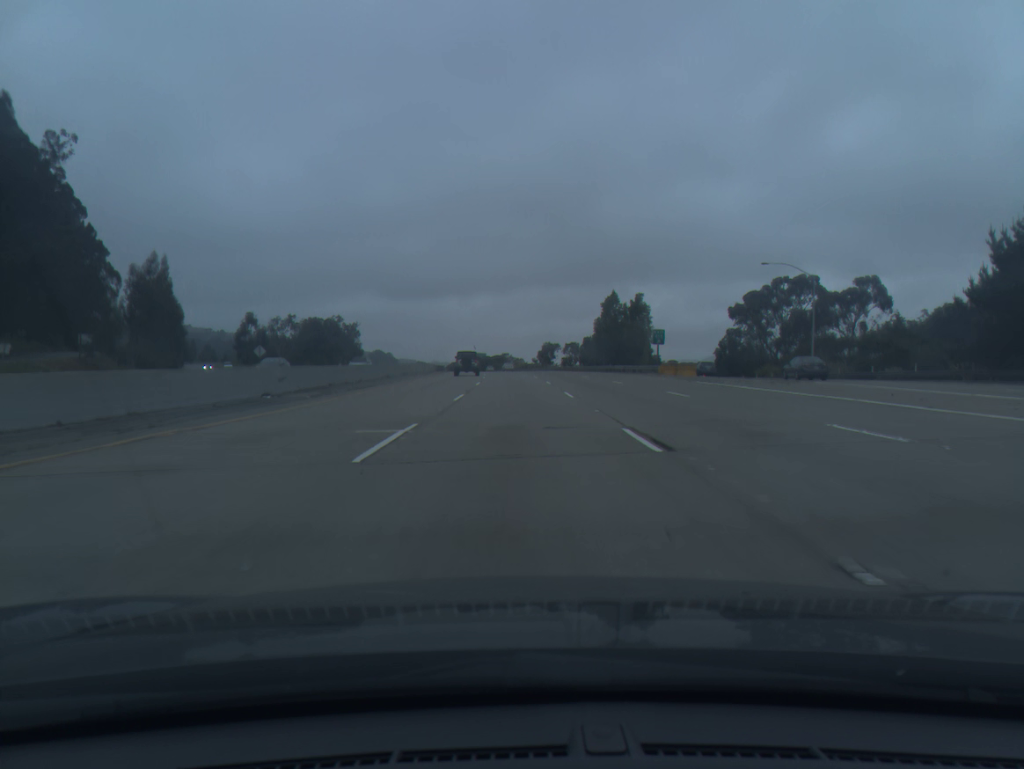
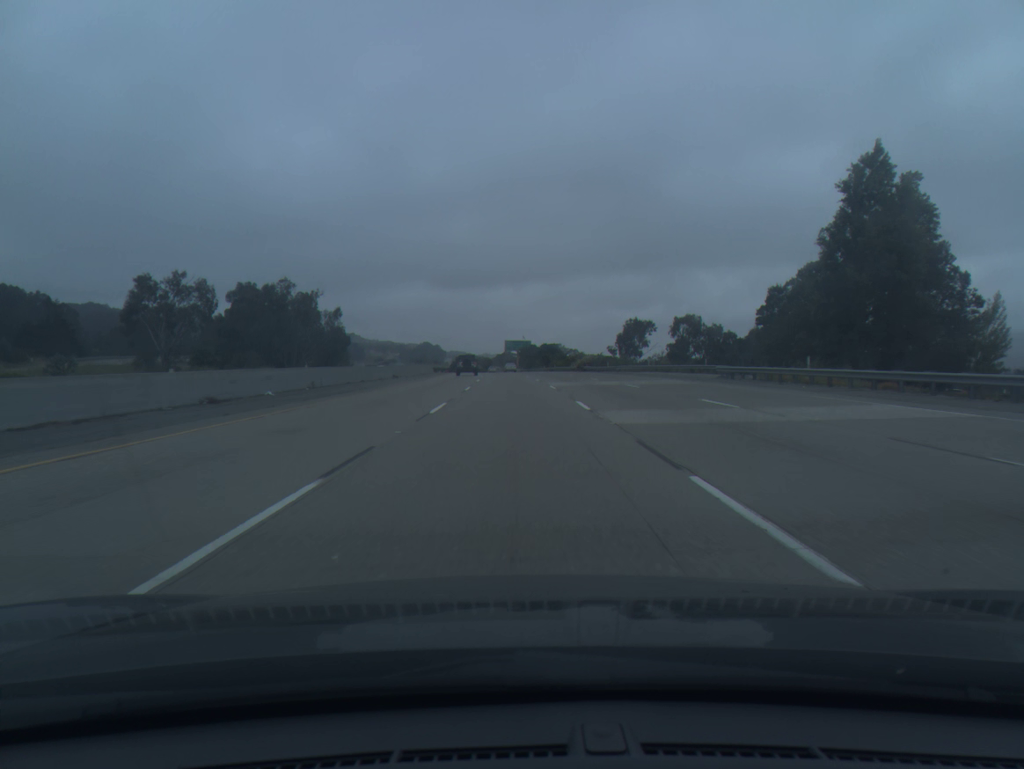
(-2.4, +93.3) m; -4°
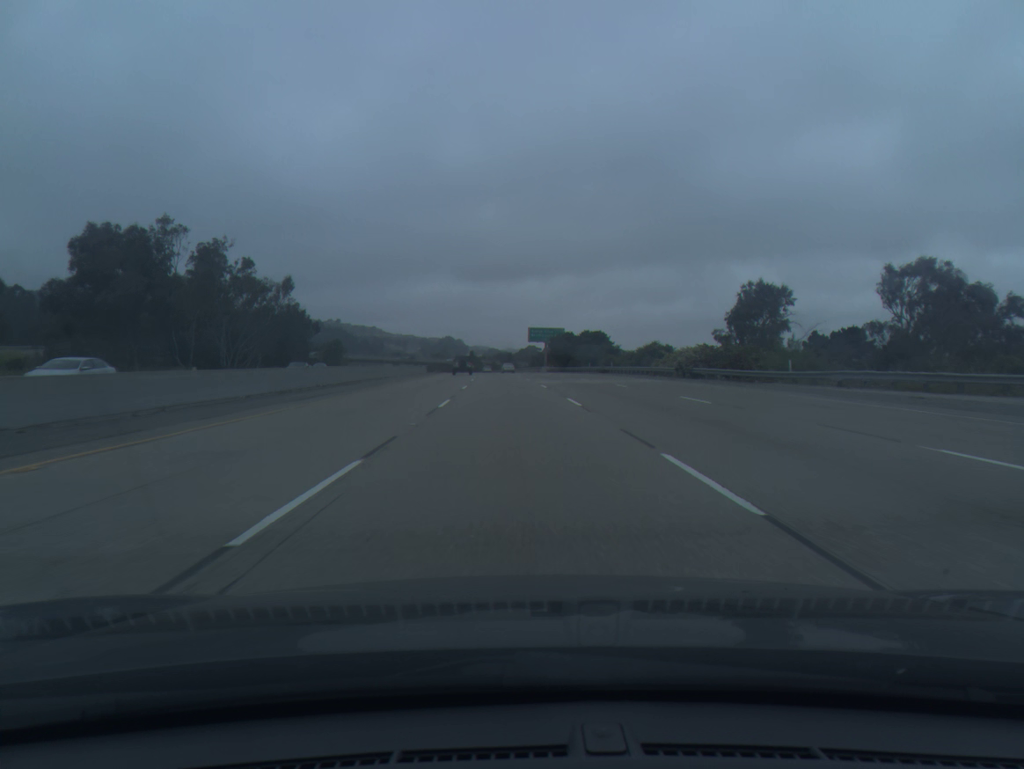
(-1.1, +56.4) m; -2°
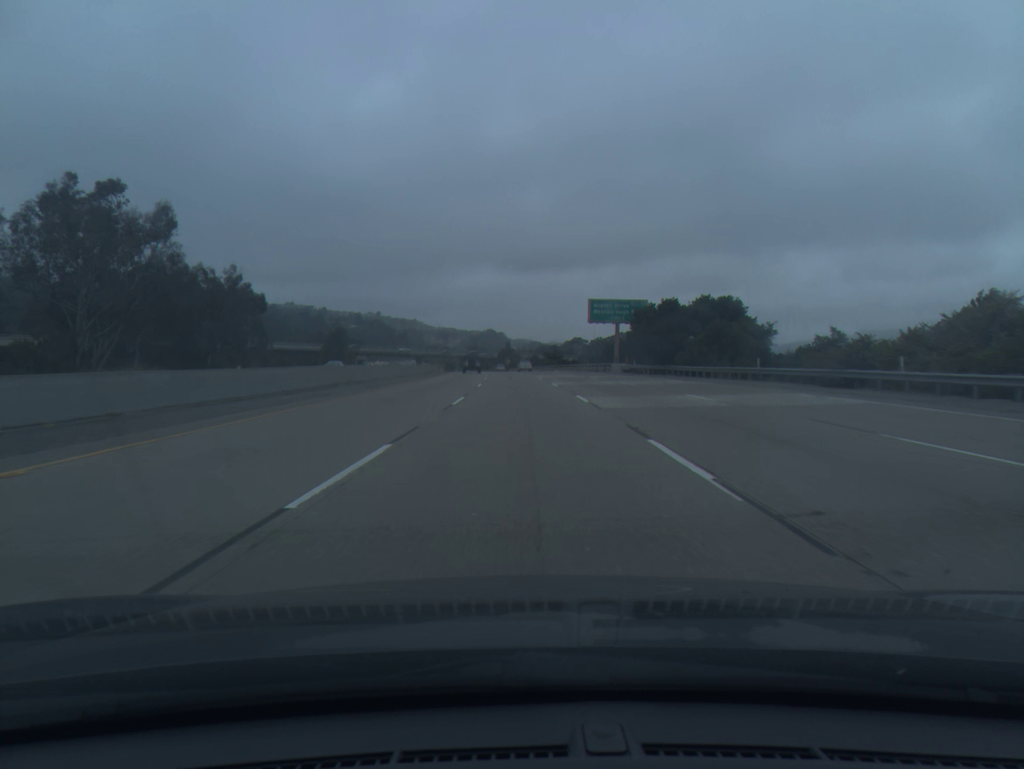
(-1.4, +56.5) m; -3°
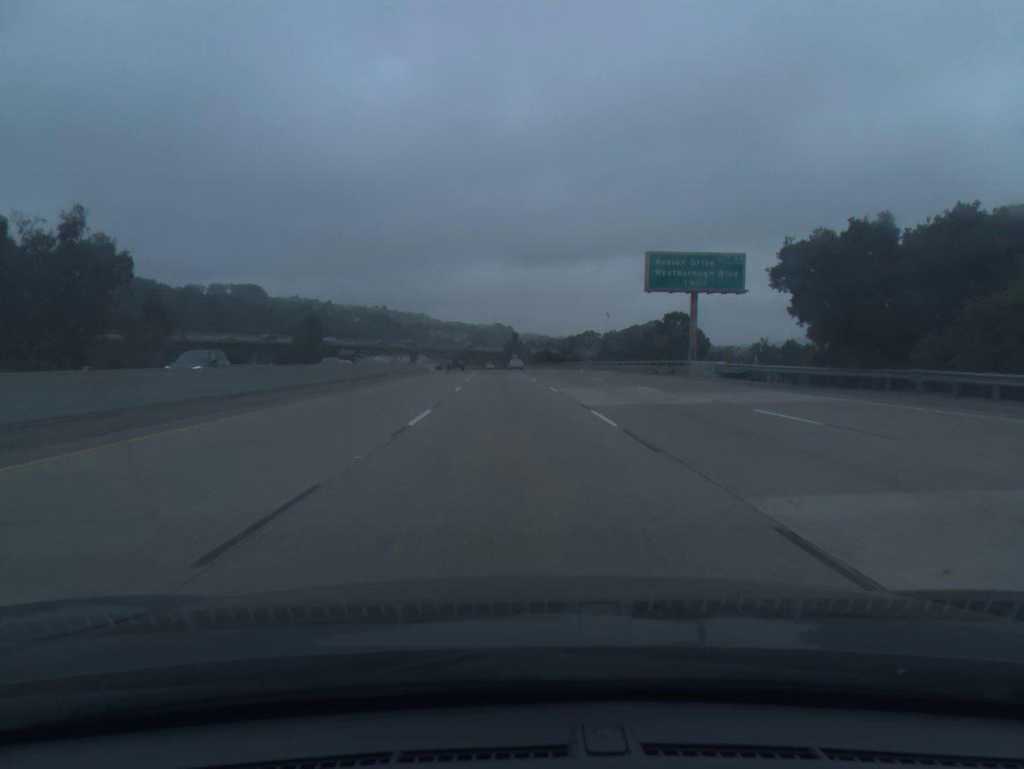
(-0.1, +37.6) m; -1°
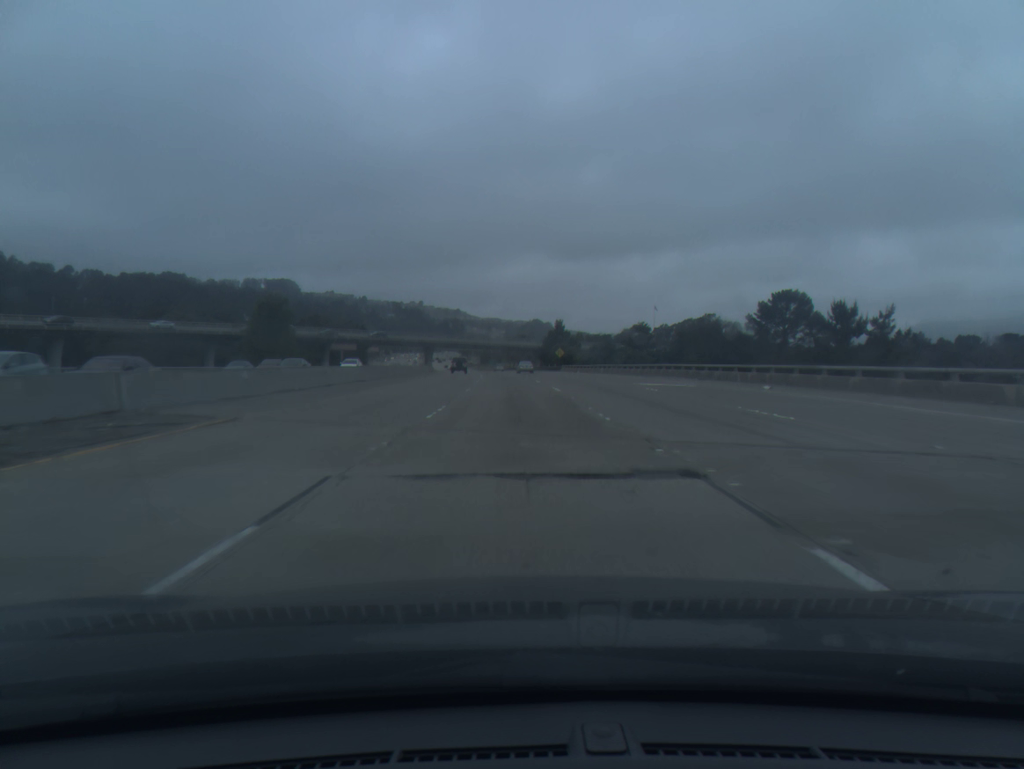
(-1.6, +56.3) m; -3°
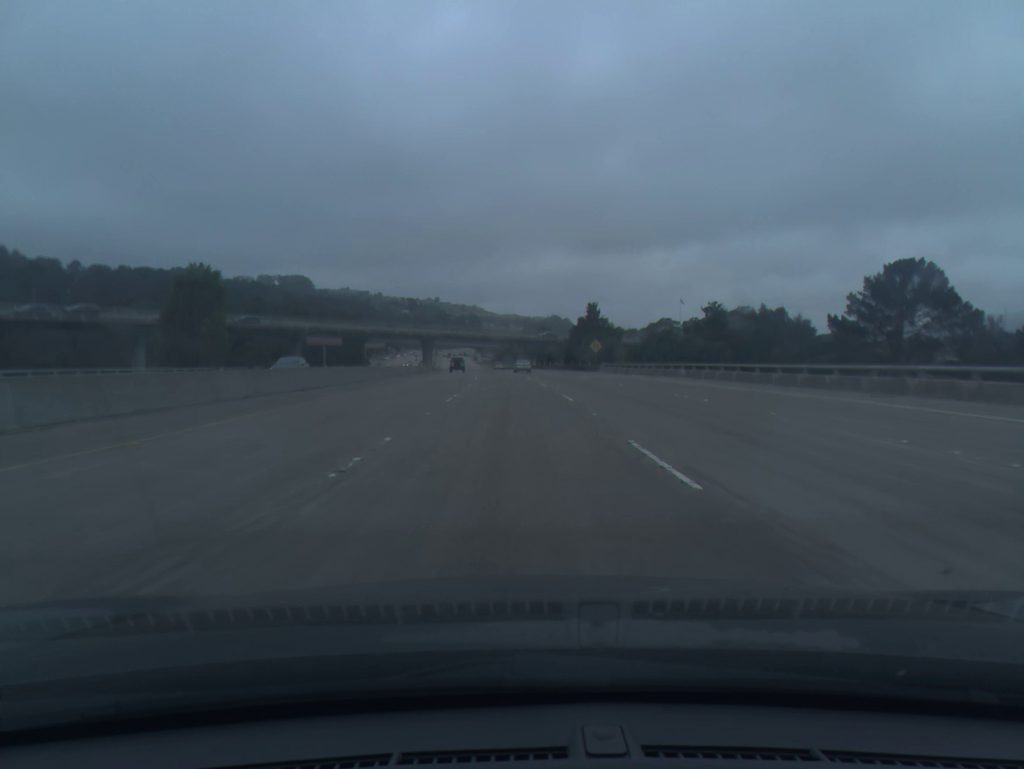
(-0.3, +37.5) m; -1°
